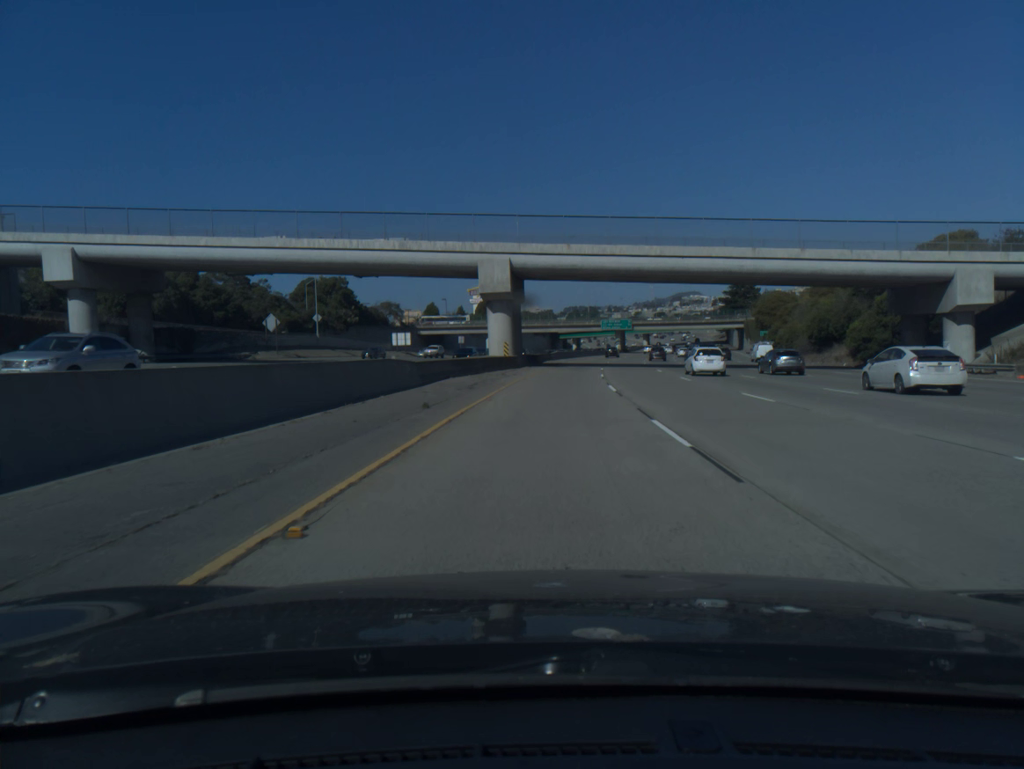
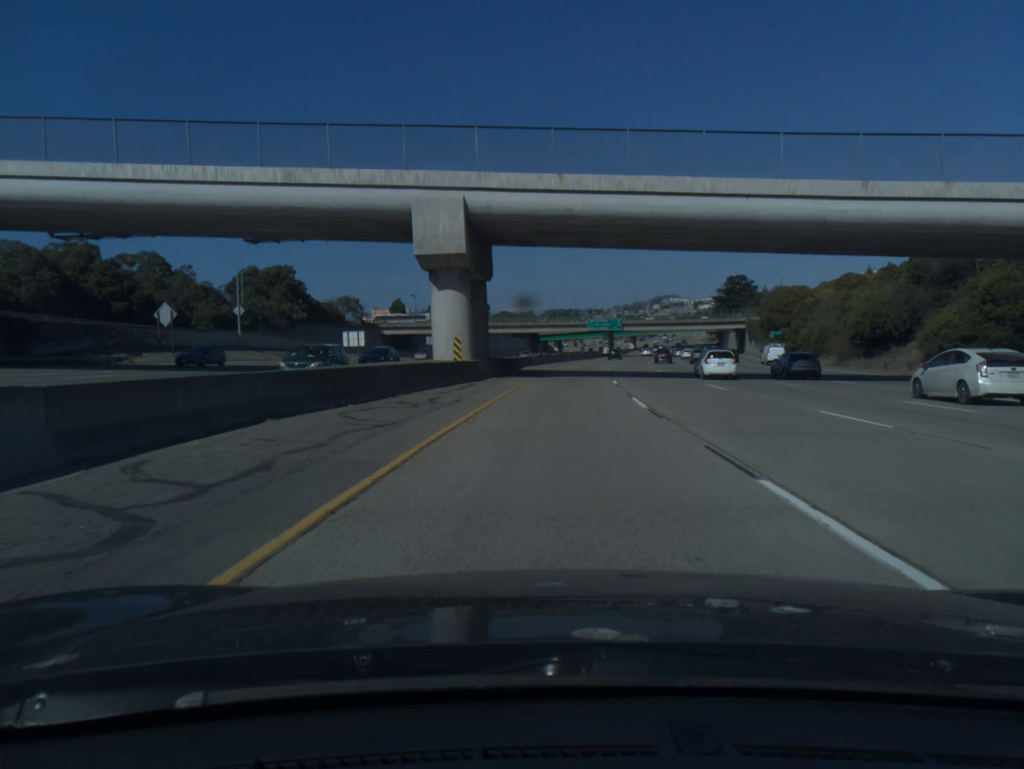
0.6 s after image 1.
(+0.2, +20.9) m; +1°
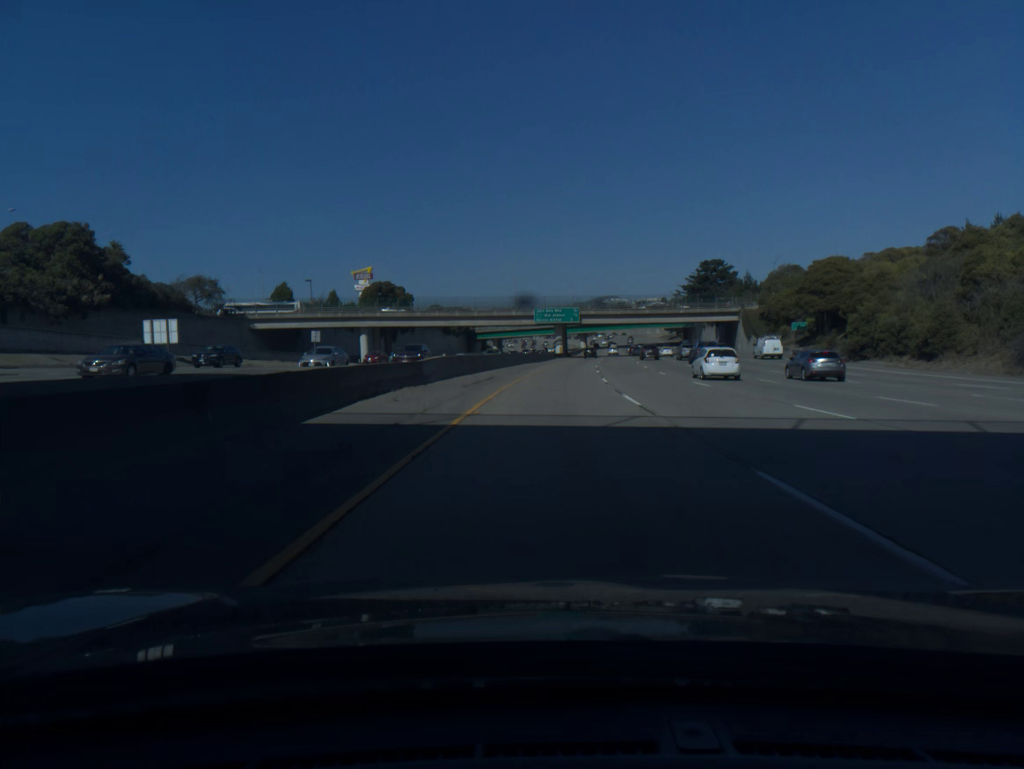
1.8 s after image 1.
(+1.5, +41.9) m; +4°
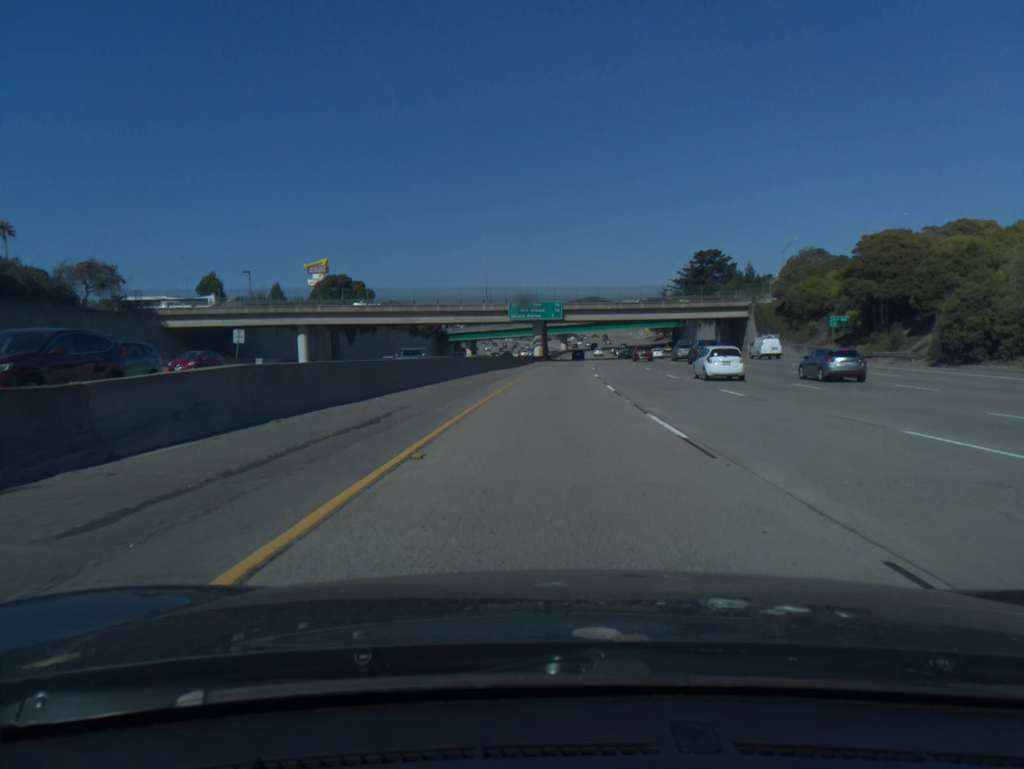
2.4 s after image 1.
(+0.3, +21.0) m; +2°
